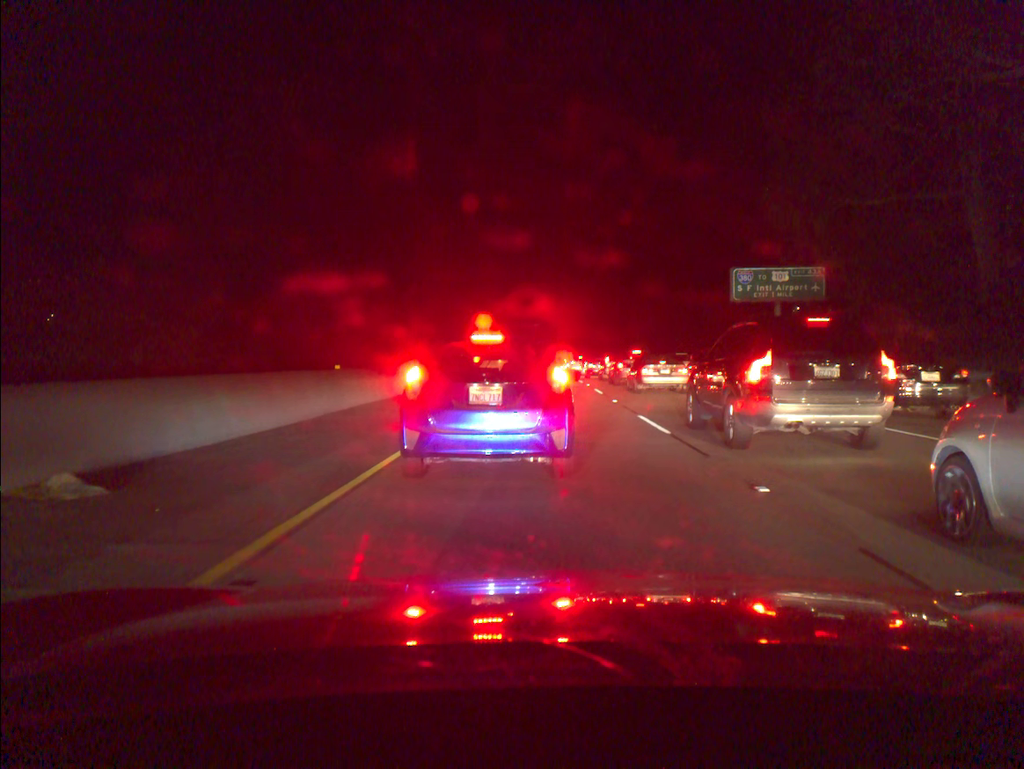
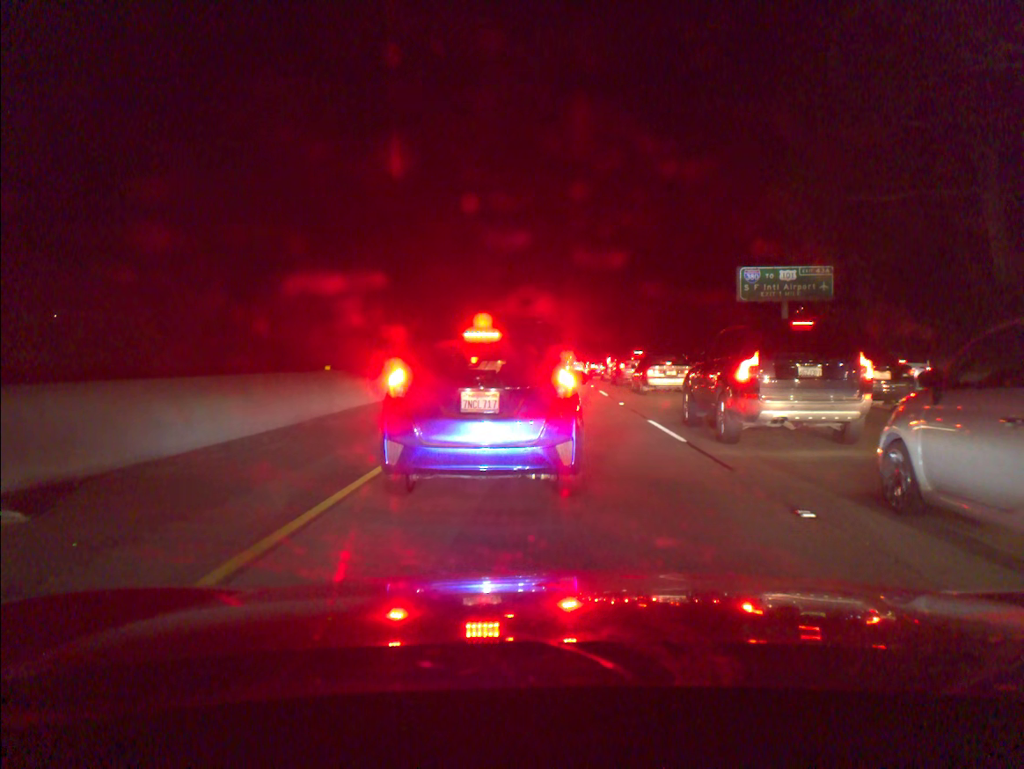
(0.0, +1.1) m; 0°
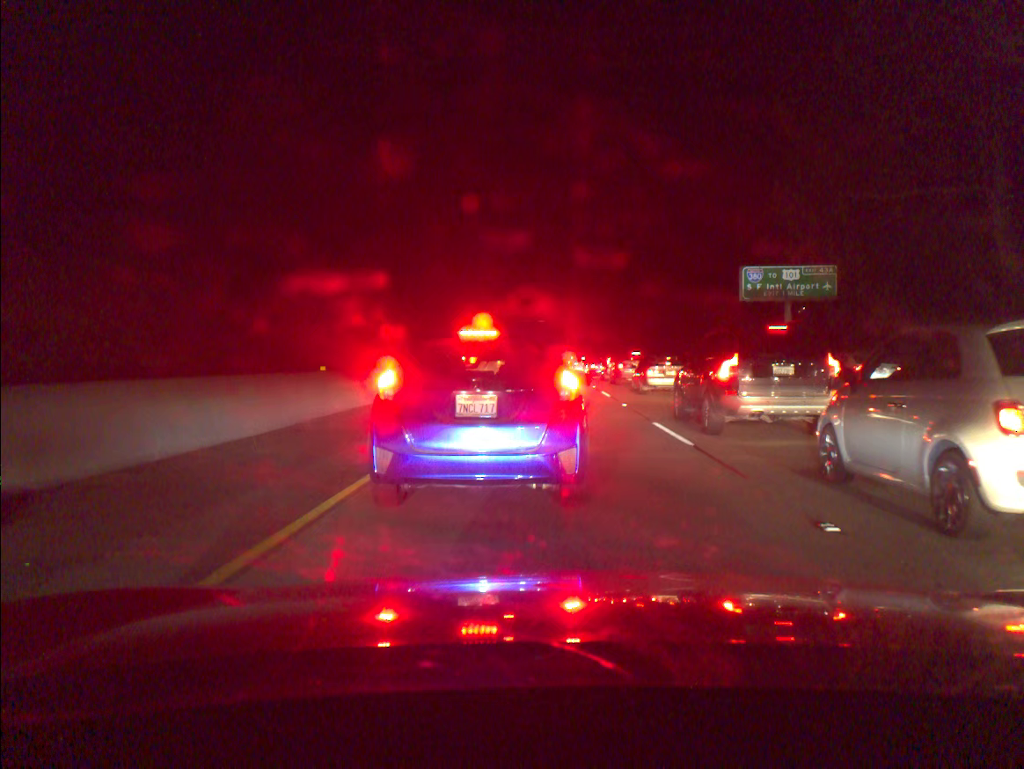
(0.0, +0.5) m; 0°
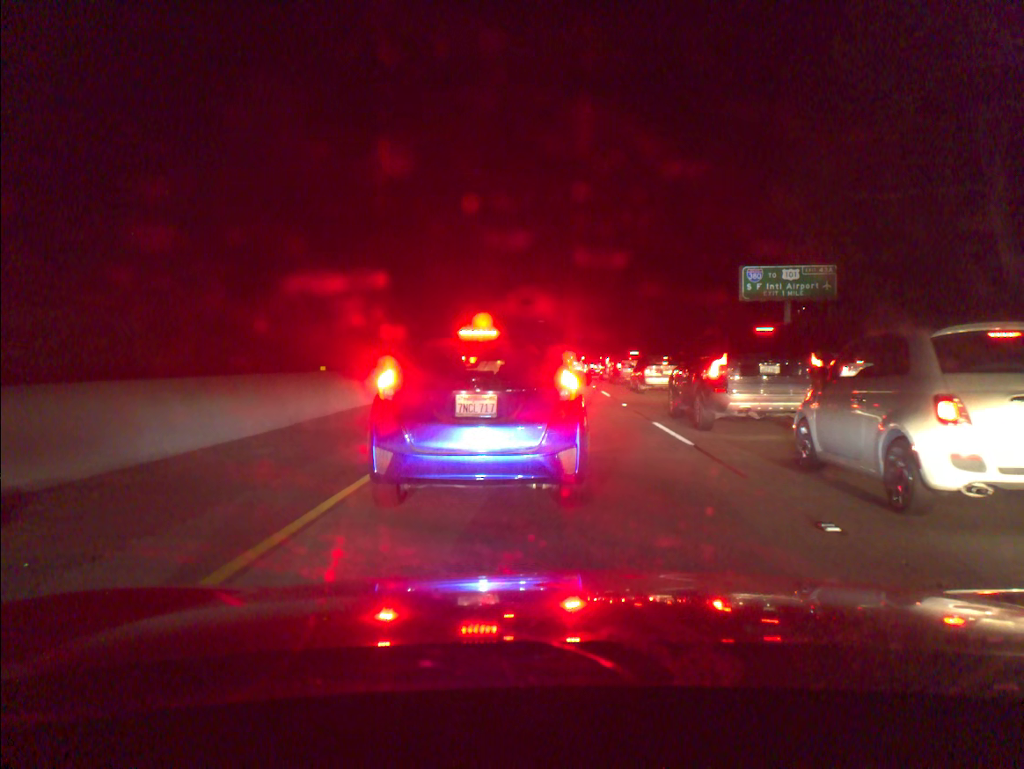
(0.0, 0.0) m; 0°
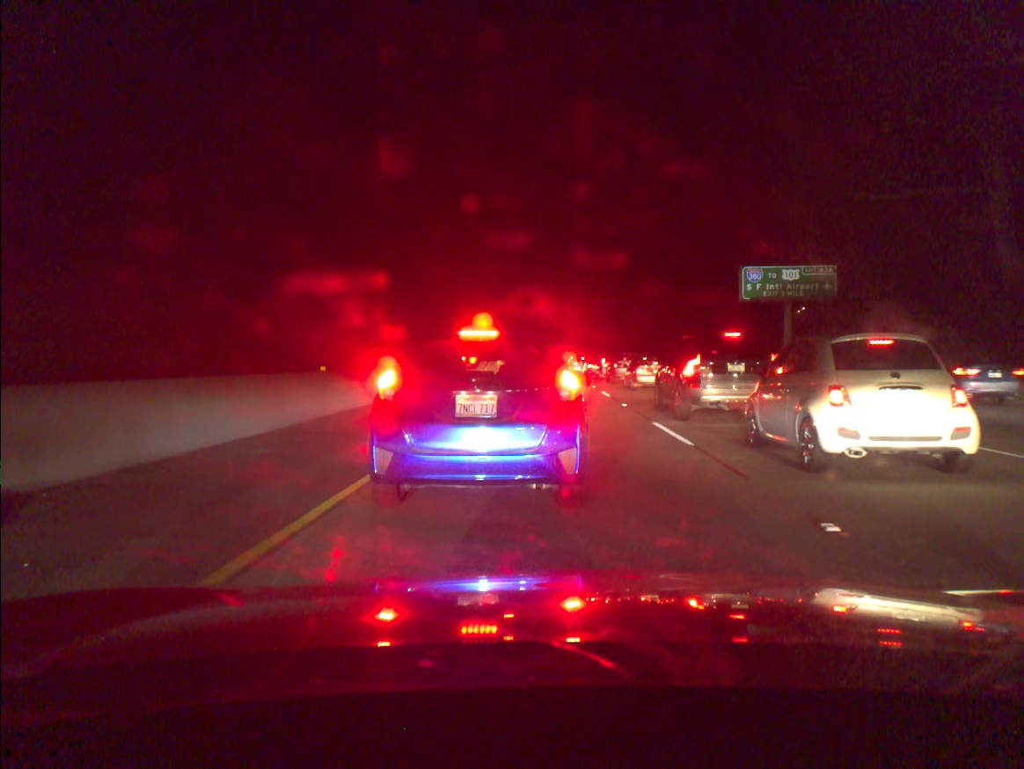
(0.0, 0.0) m; 0°
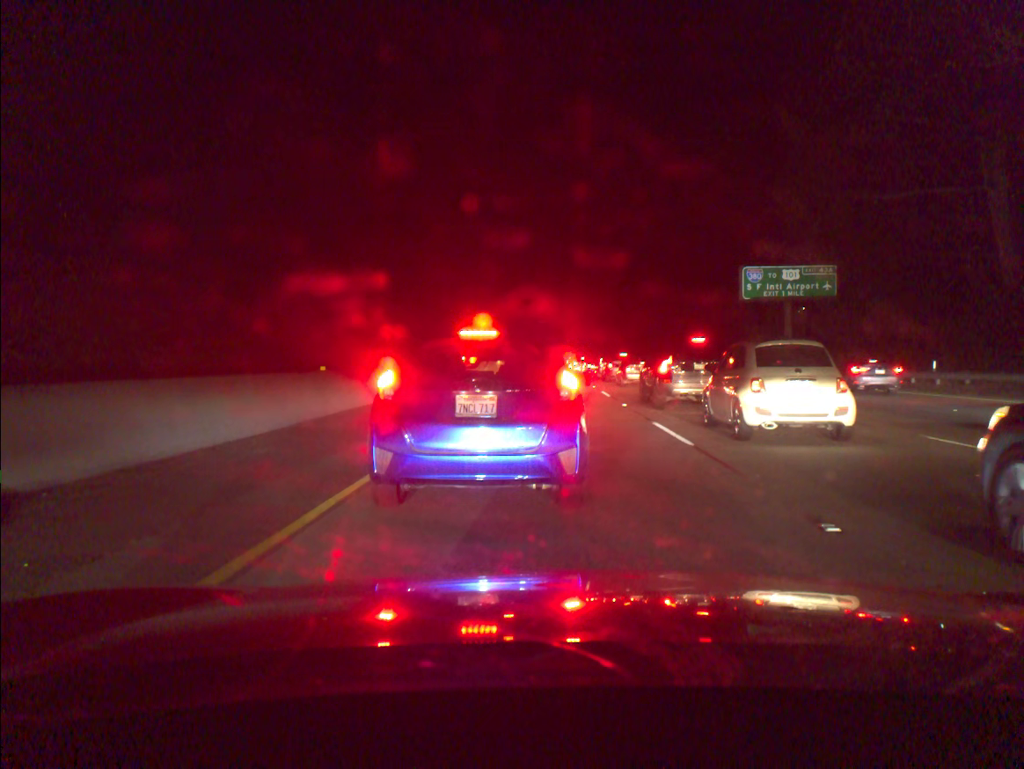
(+0.1, 0.0) m; 0°
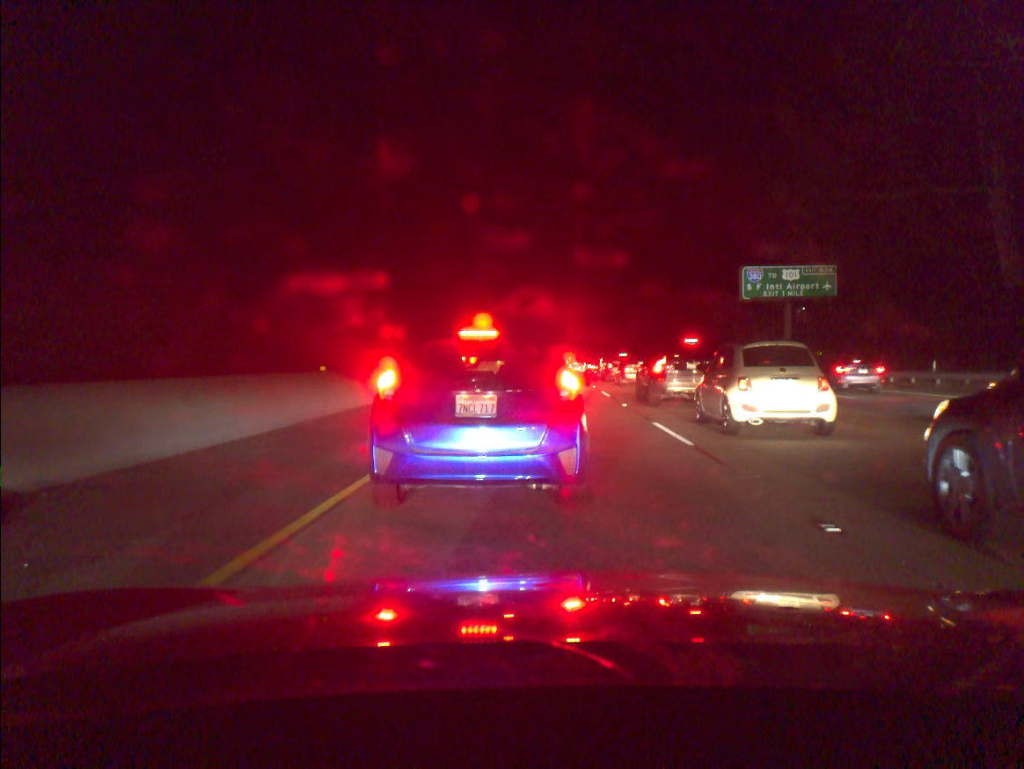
(0.0, 0.0) m; 0°
